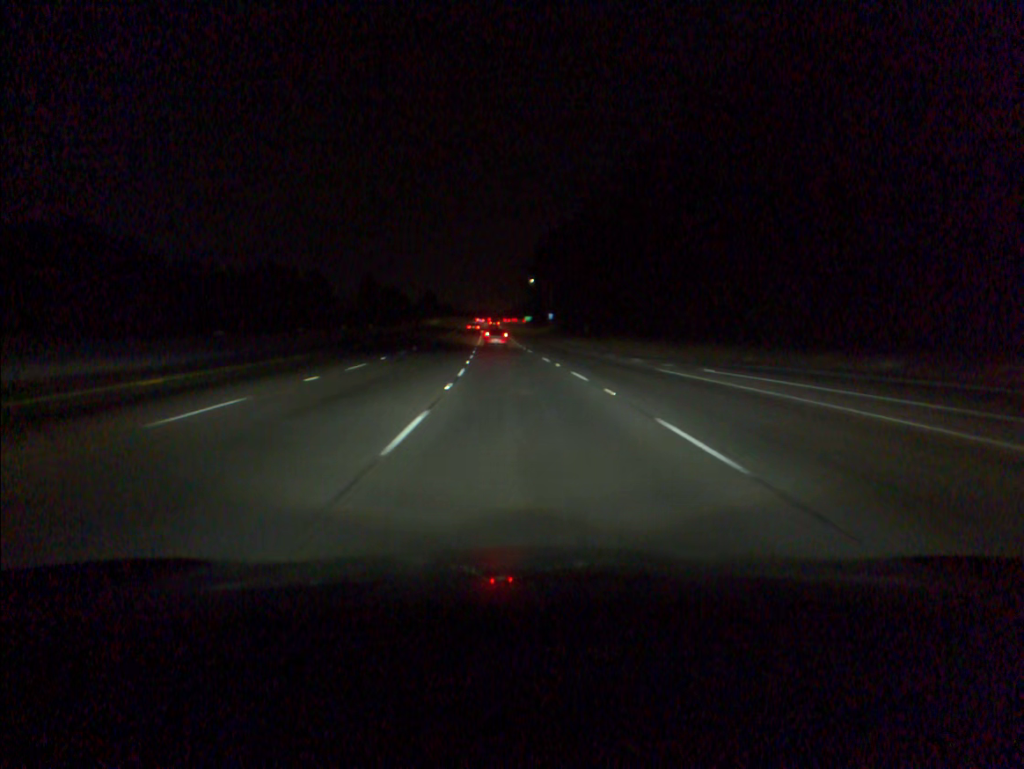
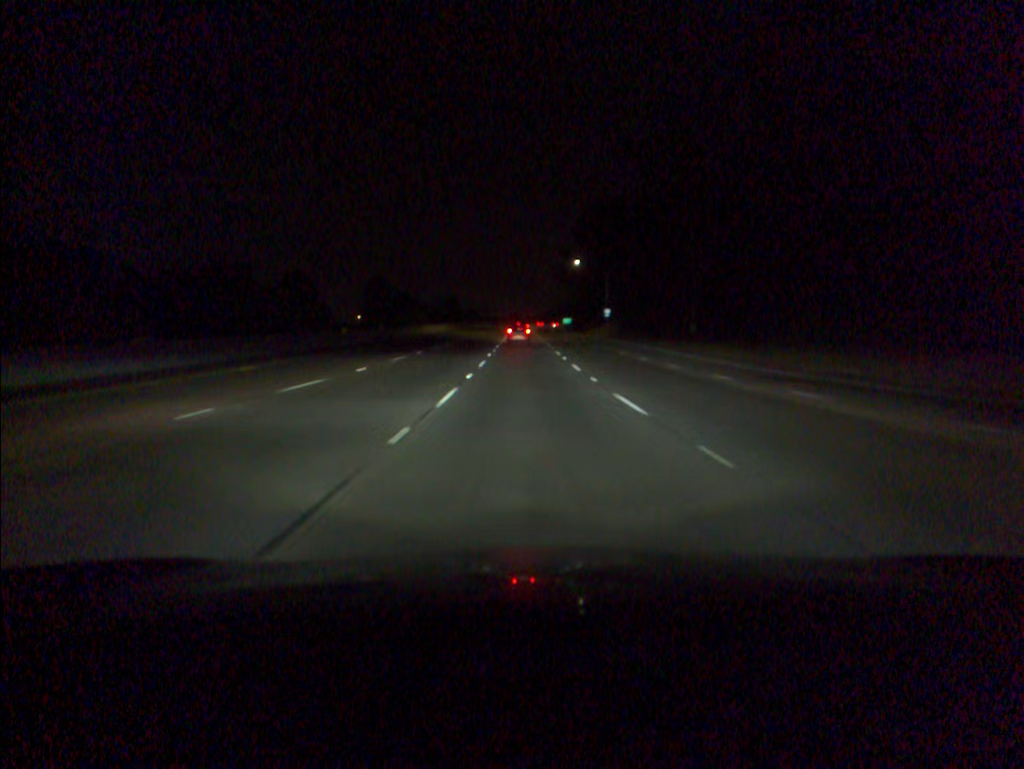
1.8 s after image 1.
(-1.5, +52.6) m; -2°
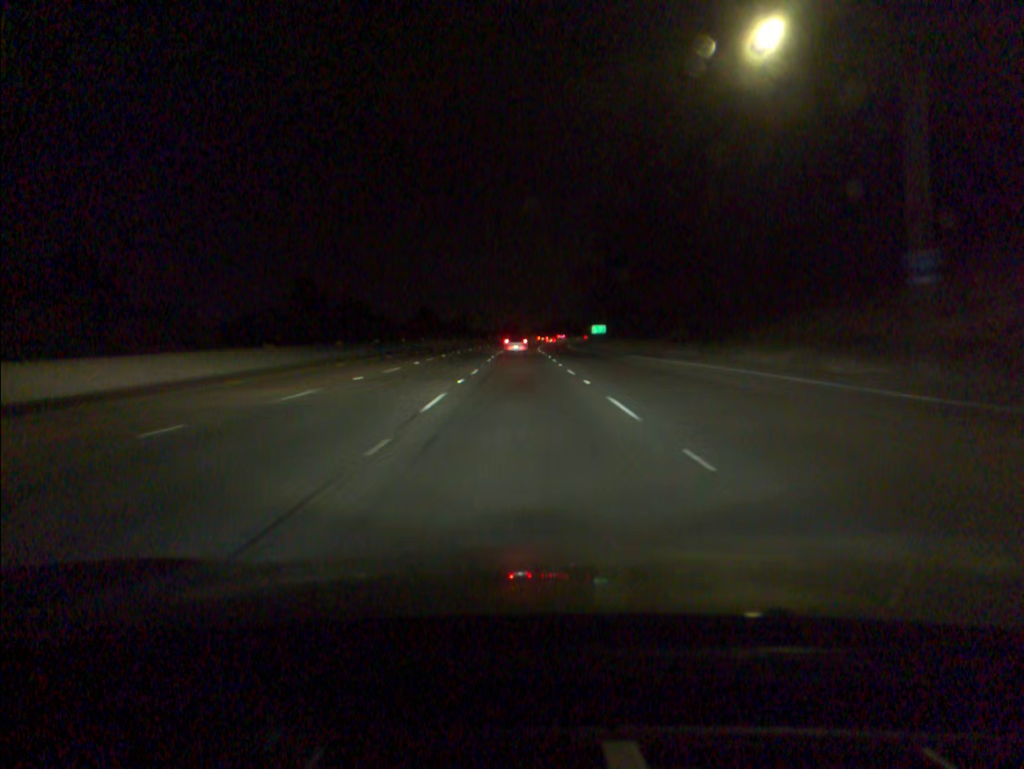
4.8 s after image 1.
(0.0, +87.8) m; 0°
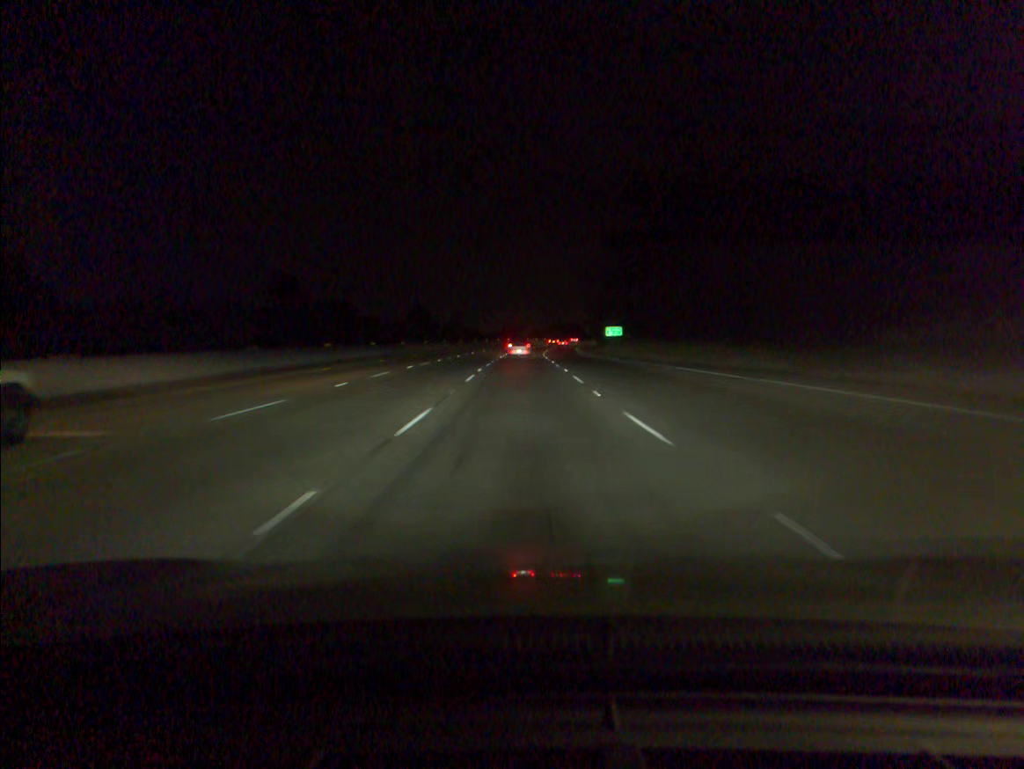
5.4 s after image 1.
(0.0, +17.6) m; 0°
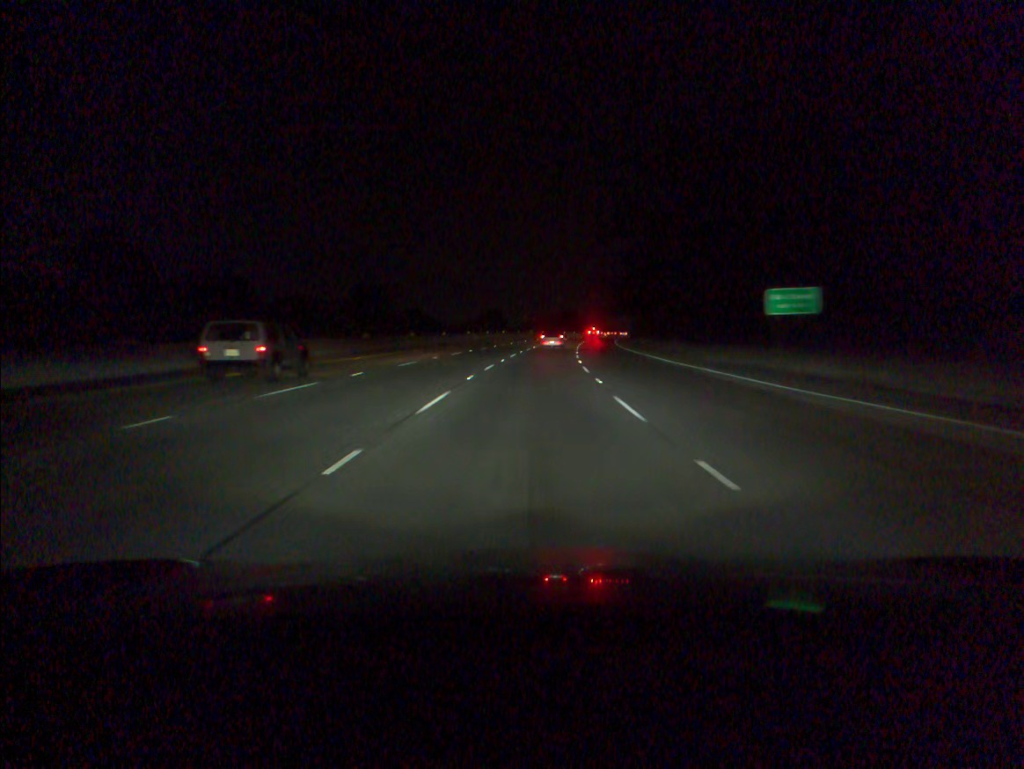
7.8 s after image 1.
(+0.2, +70.6) m; +1°
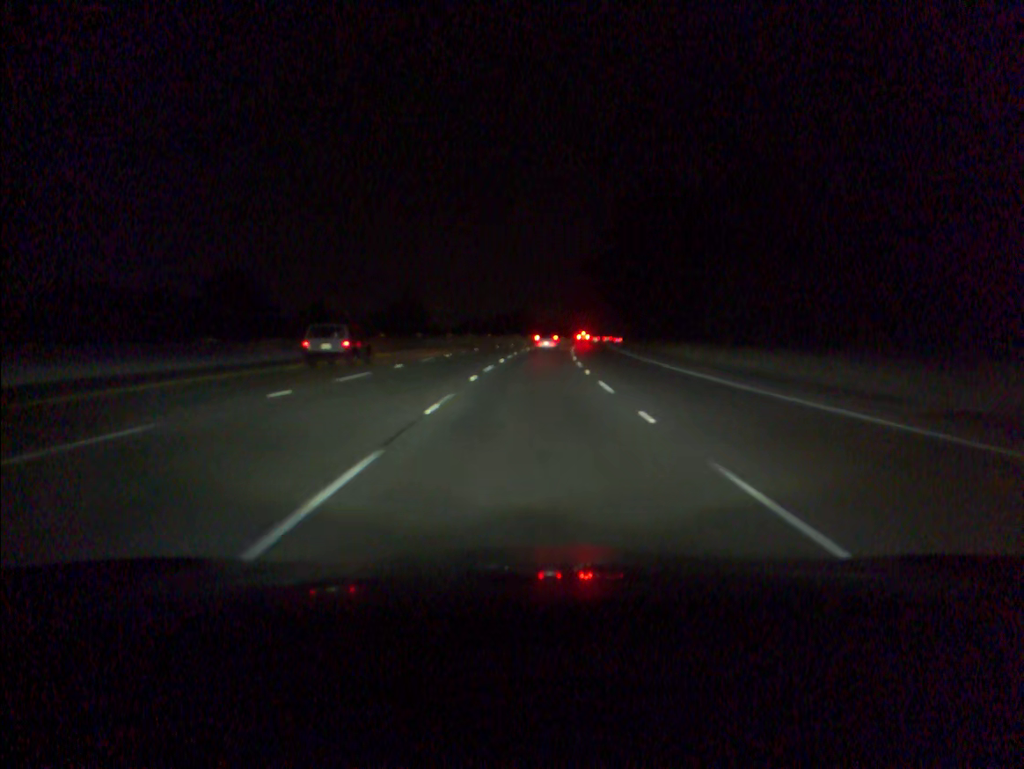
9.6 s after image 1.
(+1.7, +52.9) m; +4°
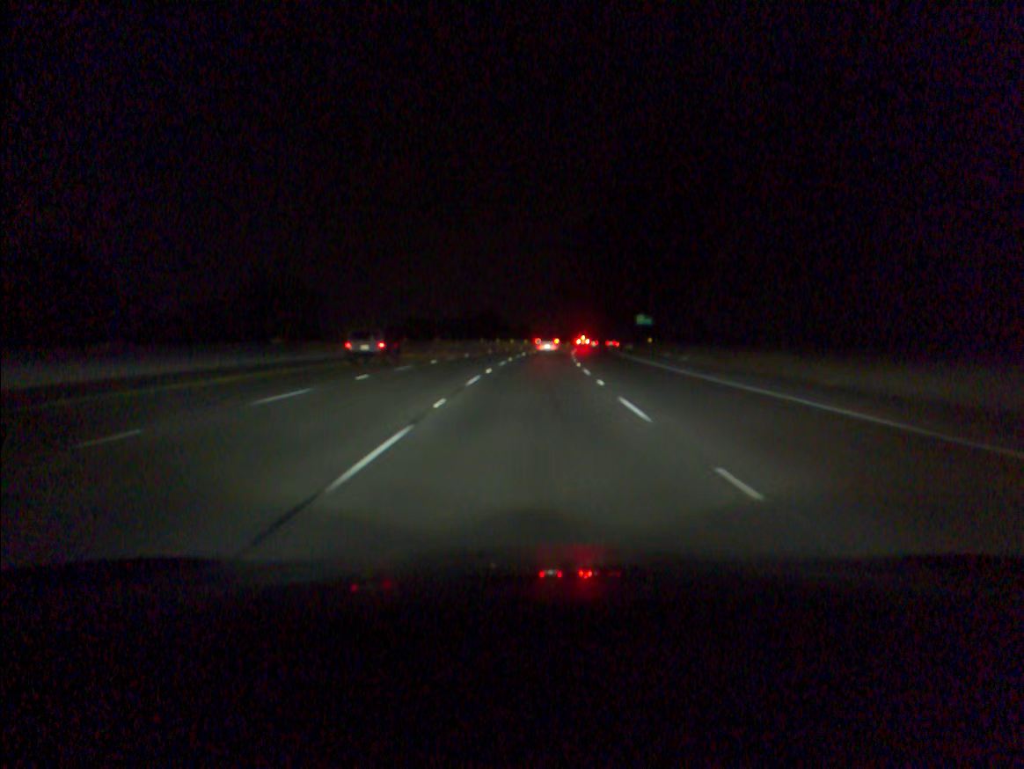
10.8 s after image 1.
(+0.7, +35.2) m; +2°
